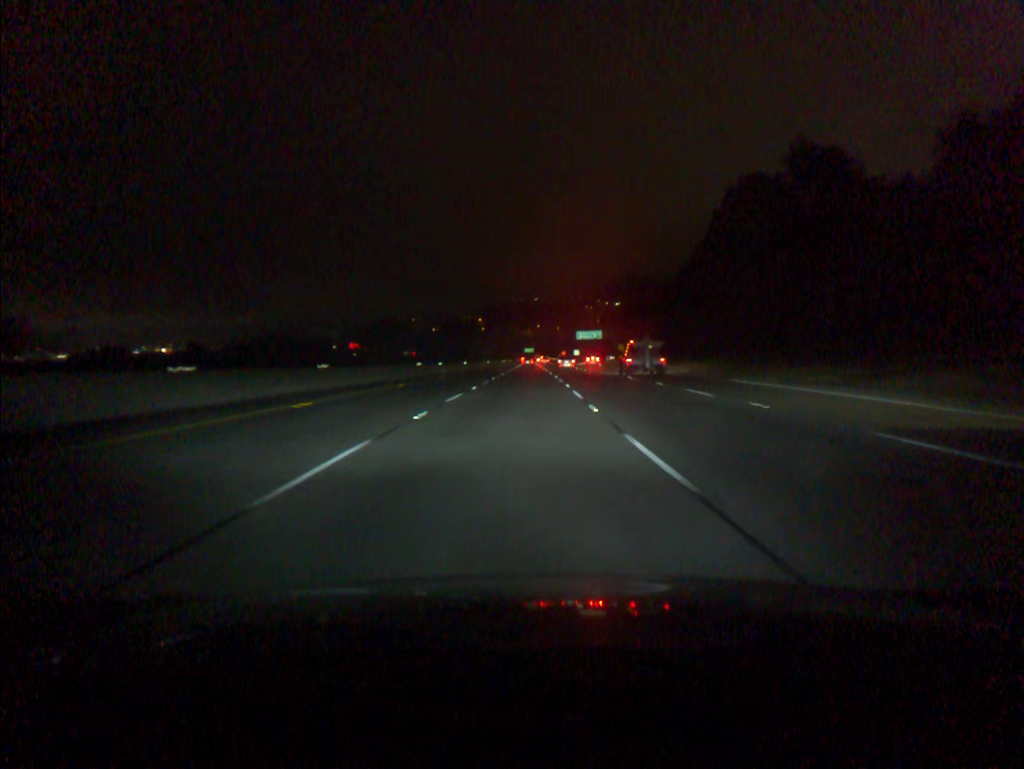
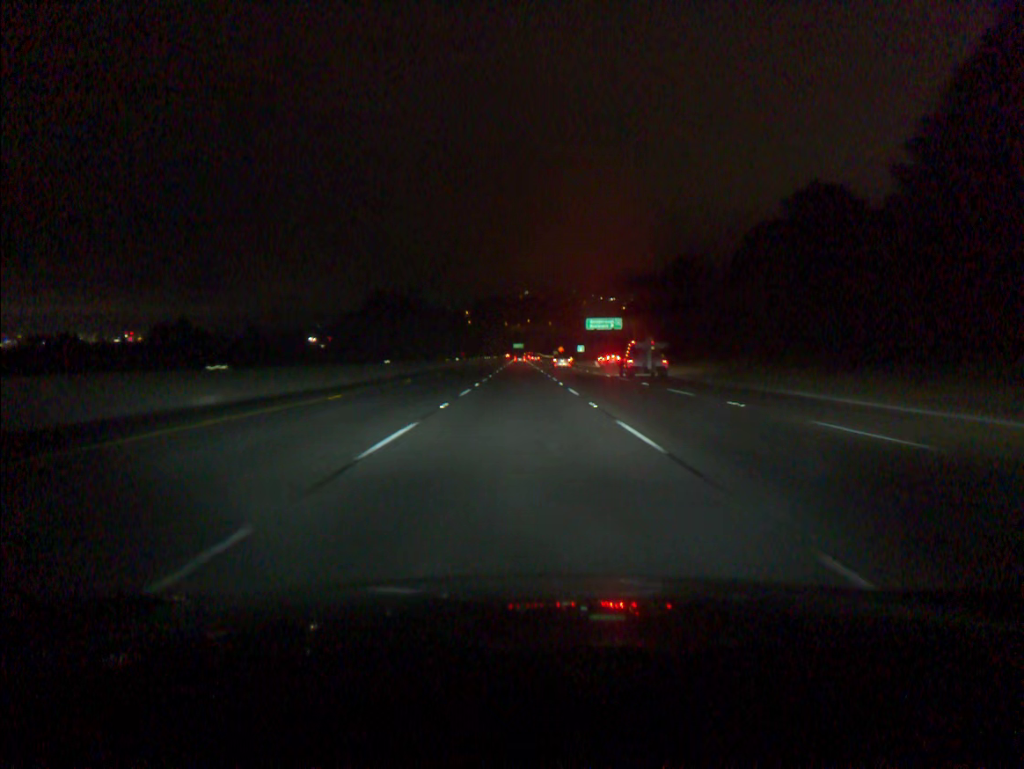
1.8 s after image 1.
(+0.6, +55.5) m; +1°
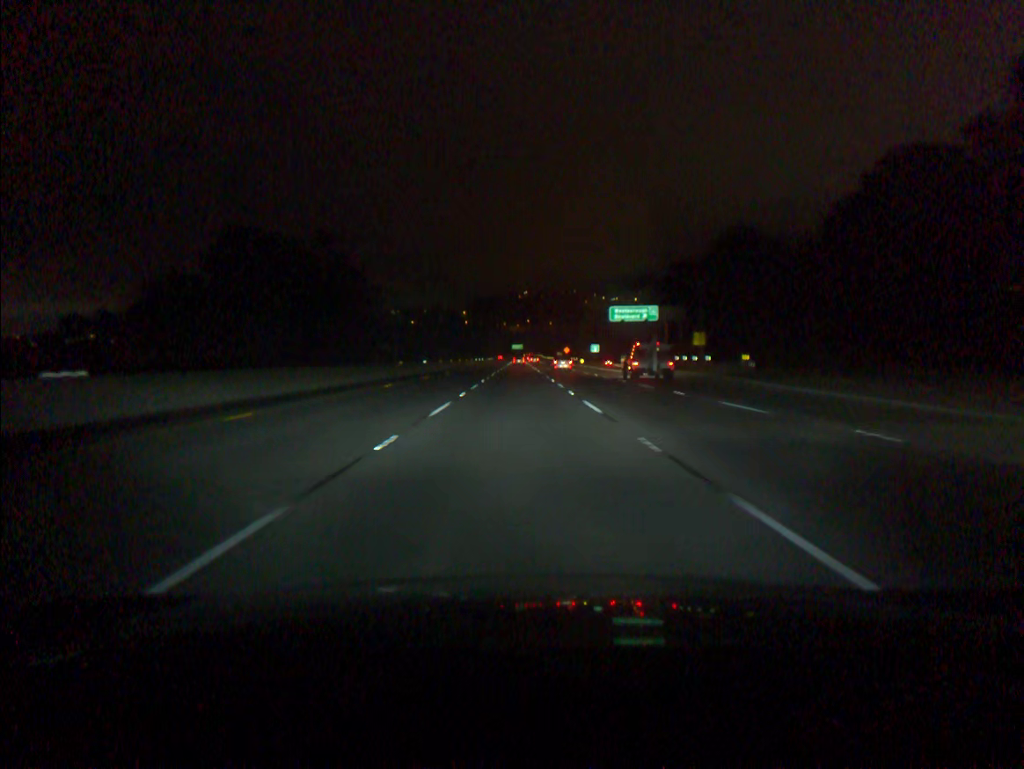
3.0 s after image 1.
(+0.1, +37.1) m; 0°
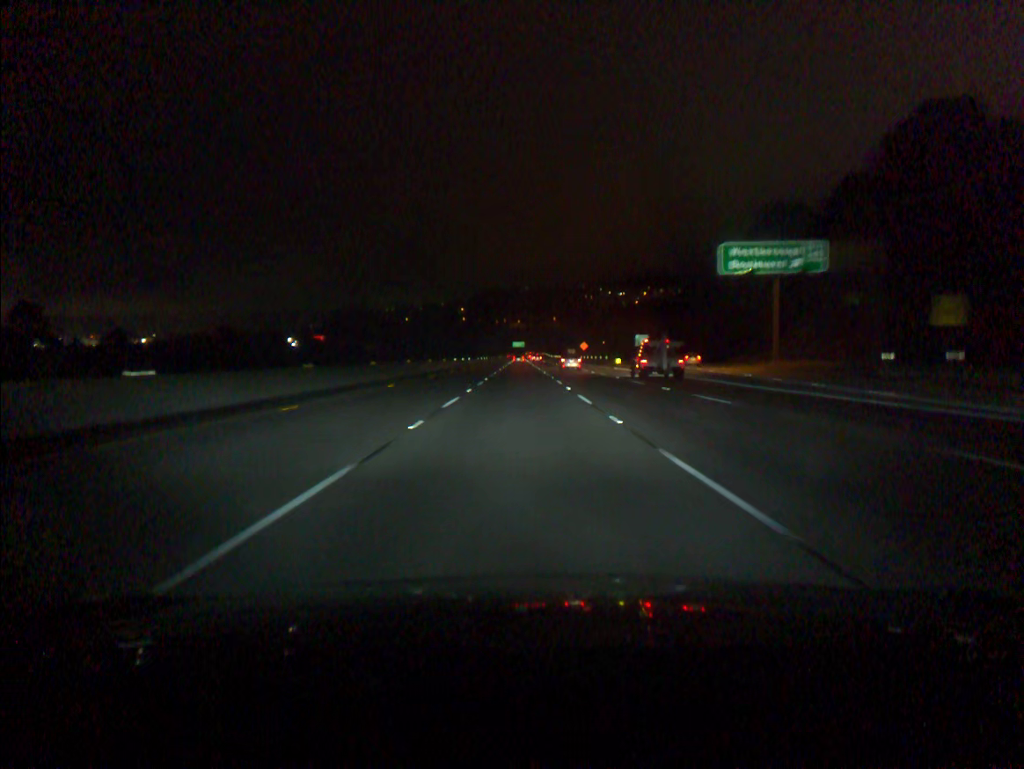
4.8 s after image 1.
(0.0, +55.5) m; 0°
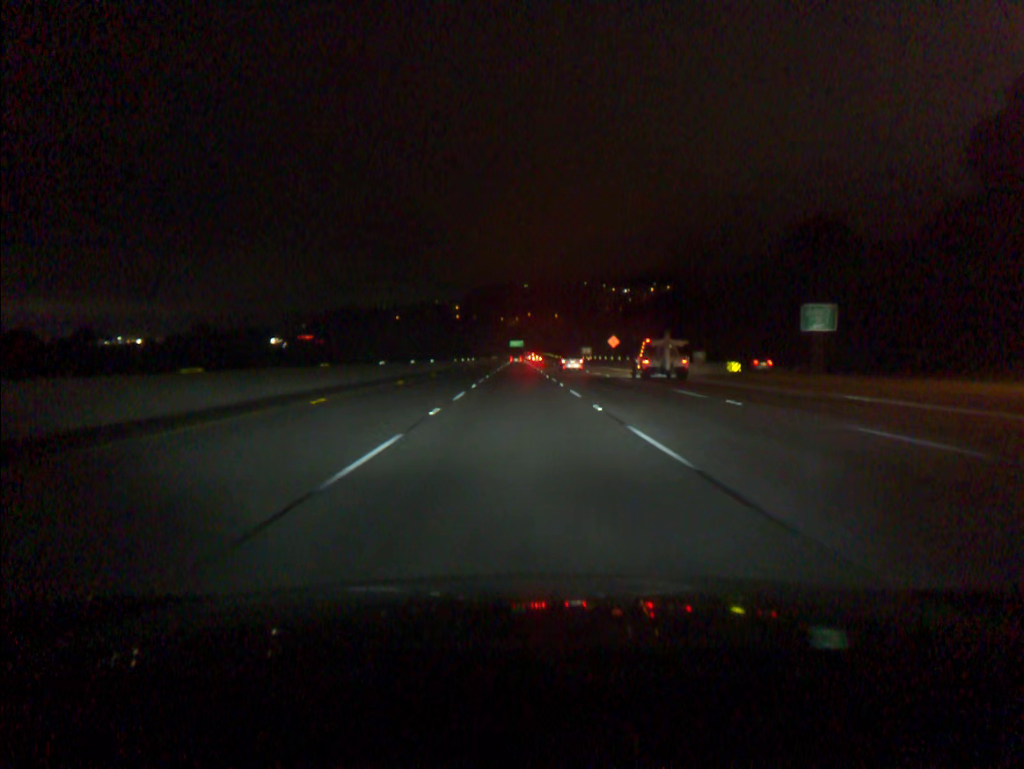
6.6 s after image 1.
(0.0, +55.3) m; 0°
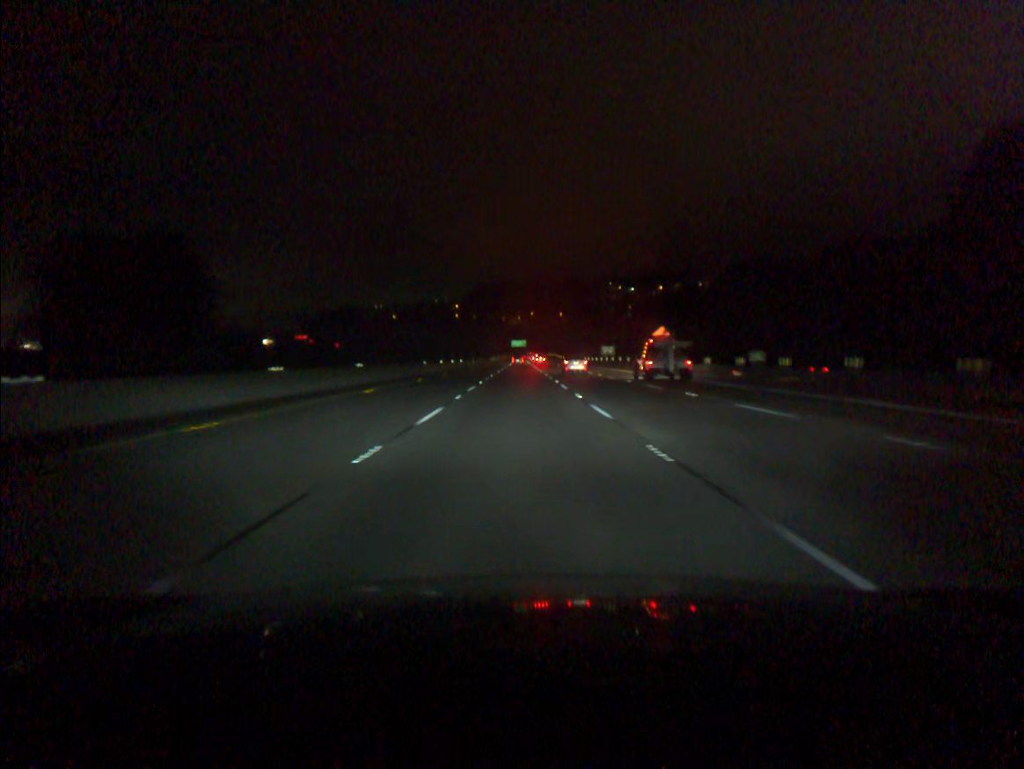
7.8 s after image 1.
(0.0, +36.9) m; 0°
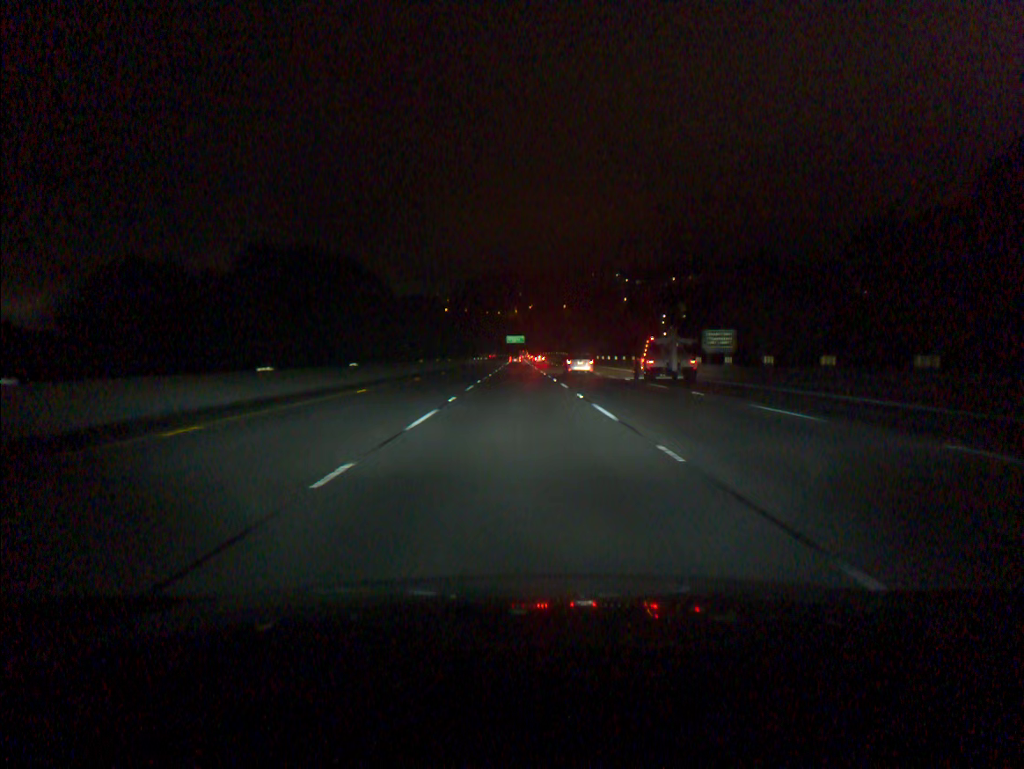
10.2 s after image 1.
(0.0, +74.0) m; 0°
